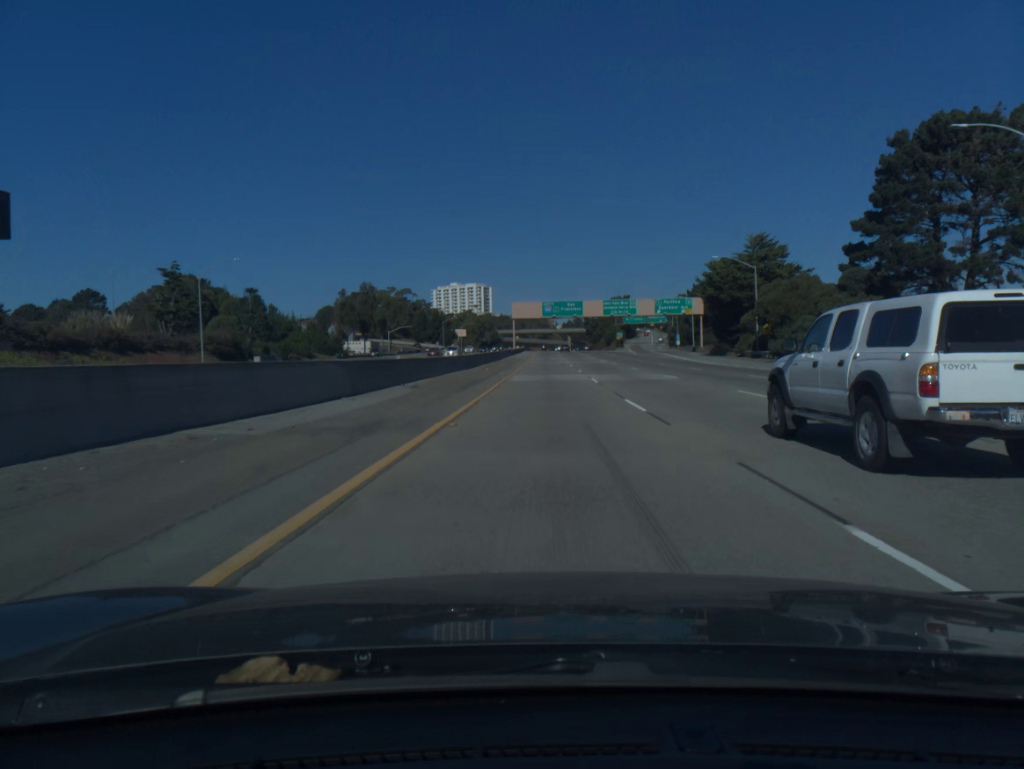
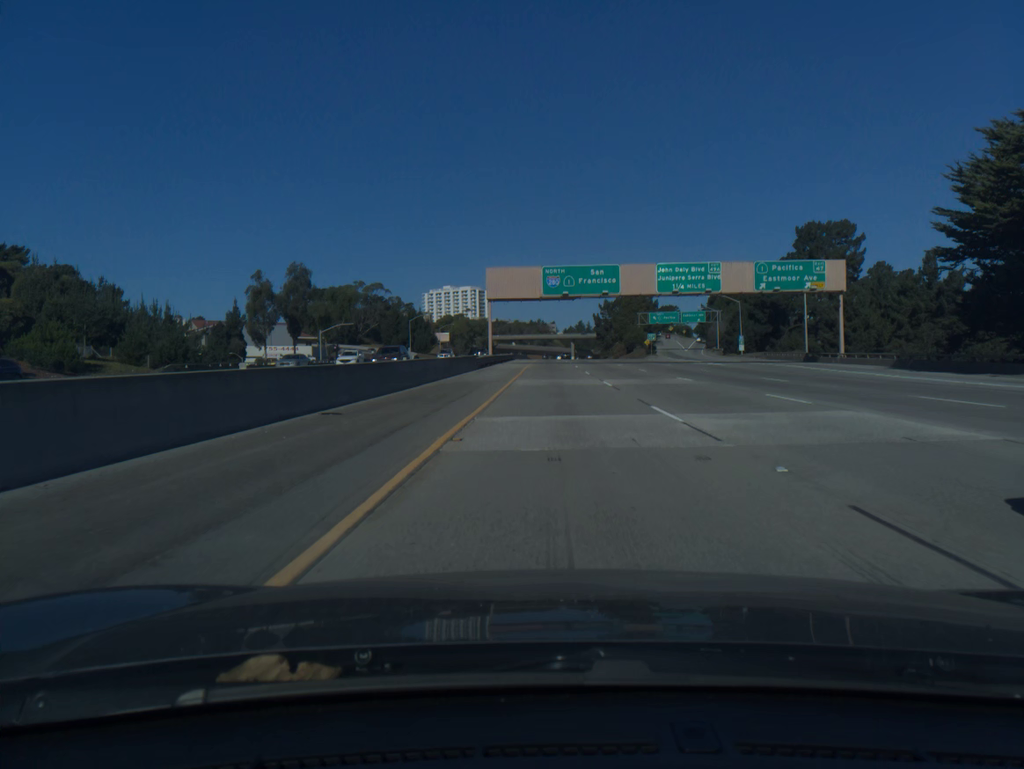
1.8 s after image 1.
(-0.1, +60.4) m; 0°
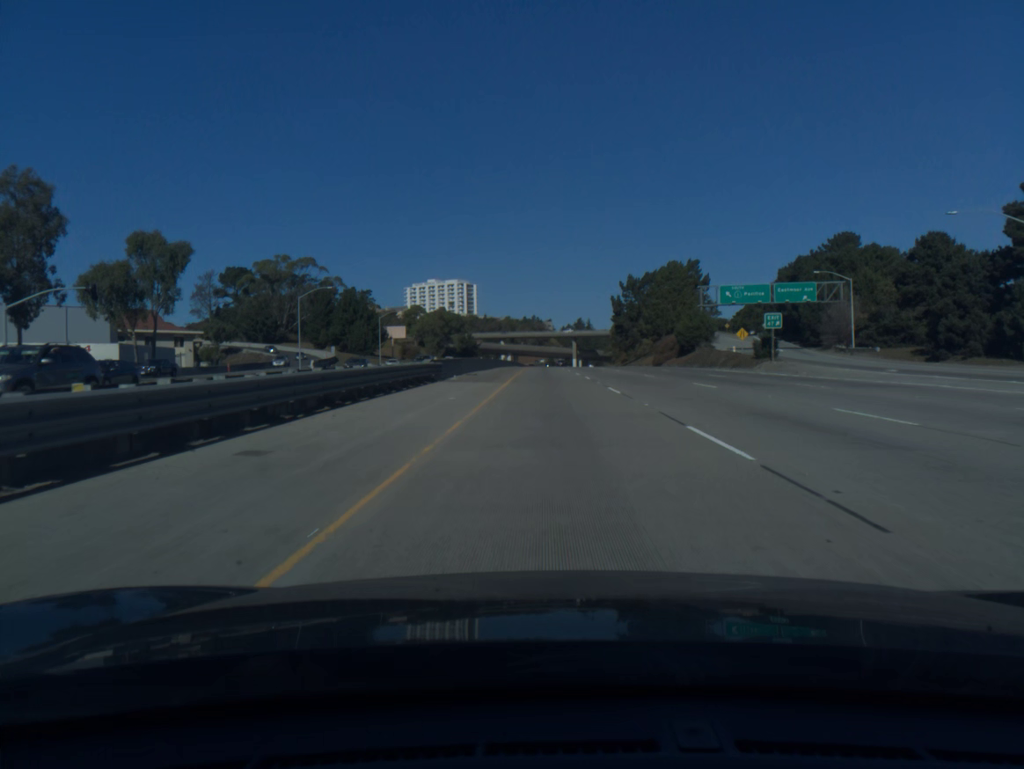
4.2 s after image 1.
(+0.5, +78.4) m; 0°
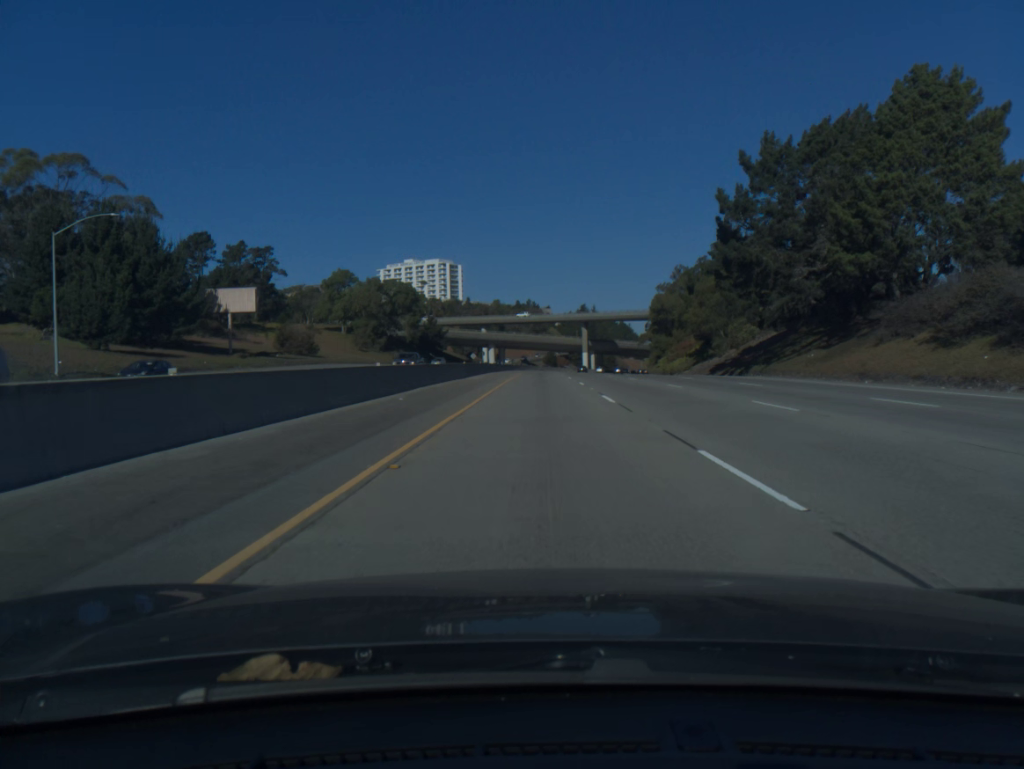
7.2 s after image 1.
(+0.2, +98.6) m; 0°
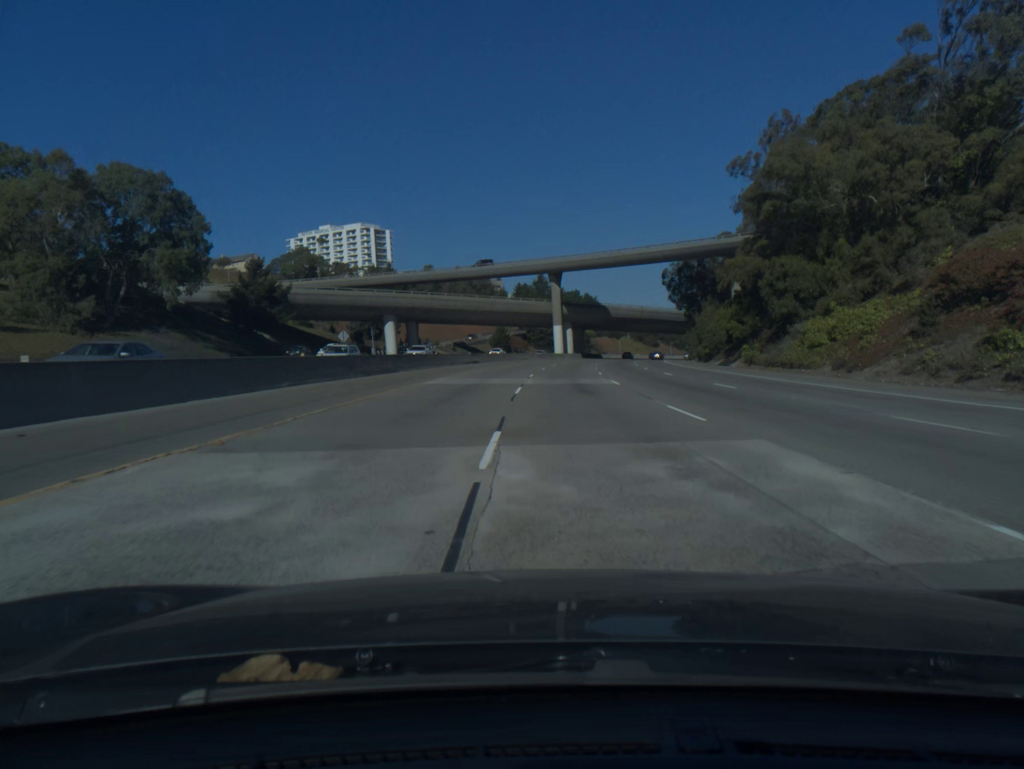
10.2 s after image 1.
(+2.2, +100.1) m; +3°
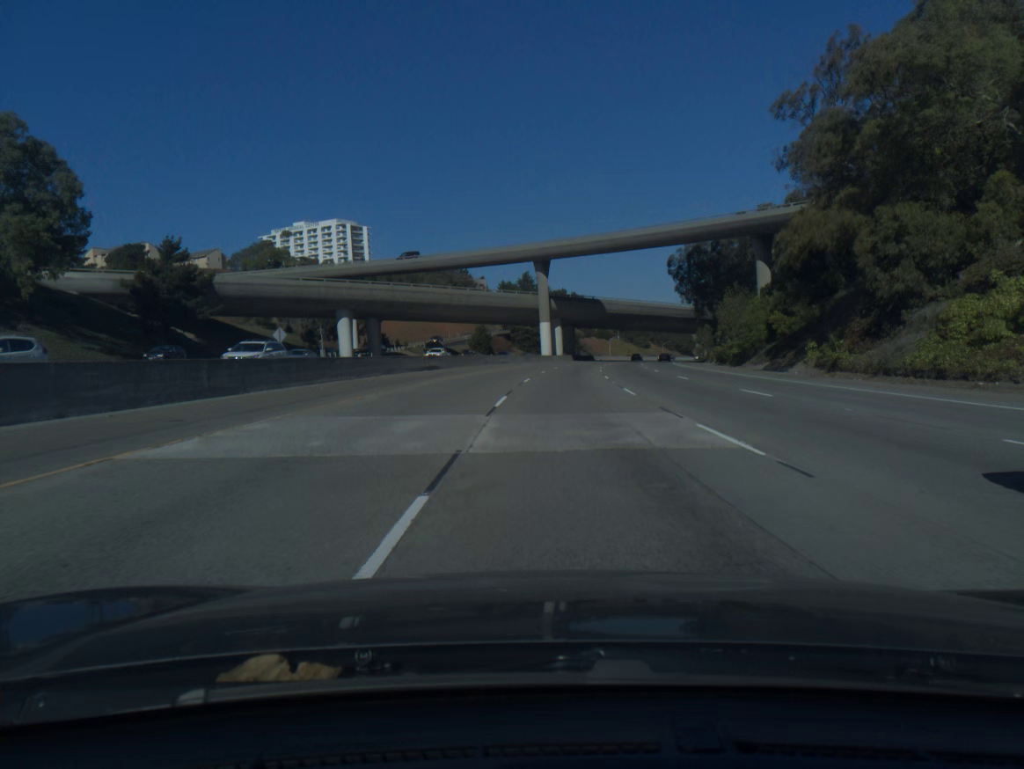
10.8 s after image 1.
(+0.1, +19.9) m; +1°
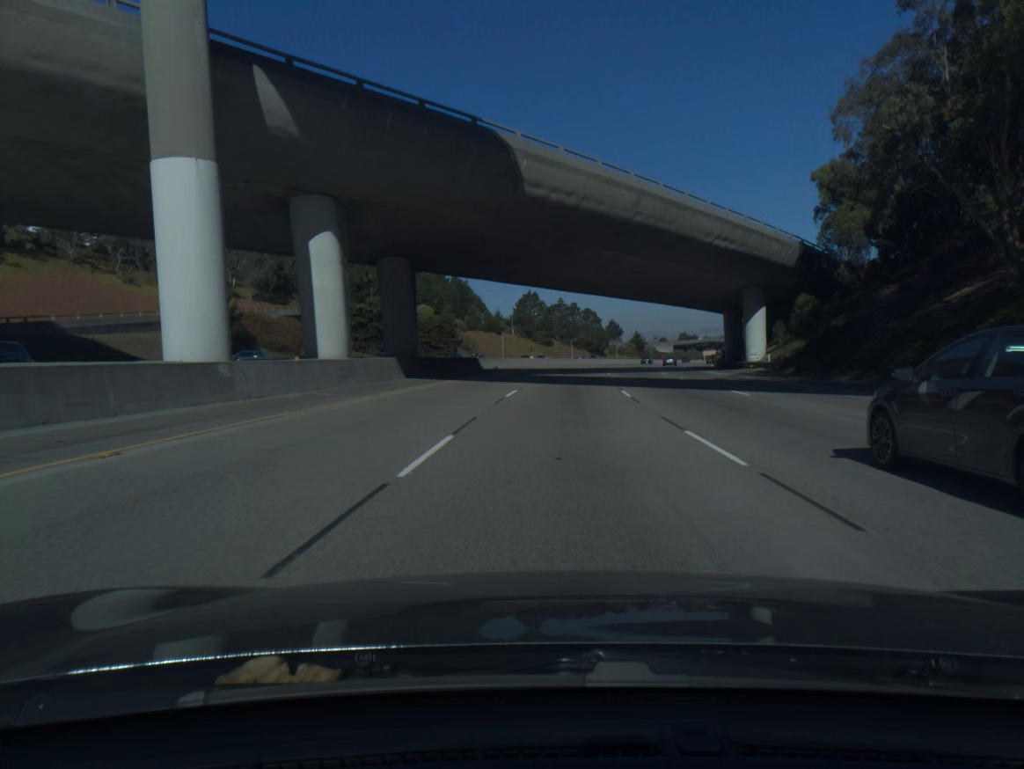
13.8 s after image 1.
(+6.5, +97.4) m; +8°
